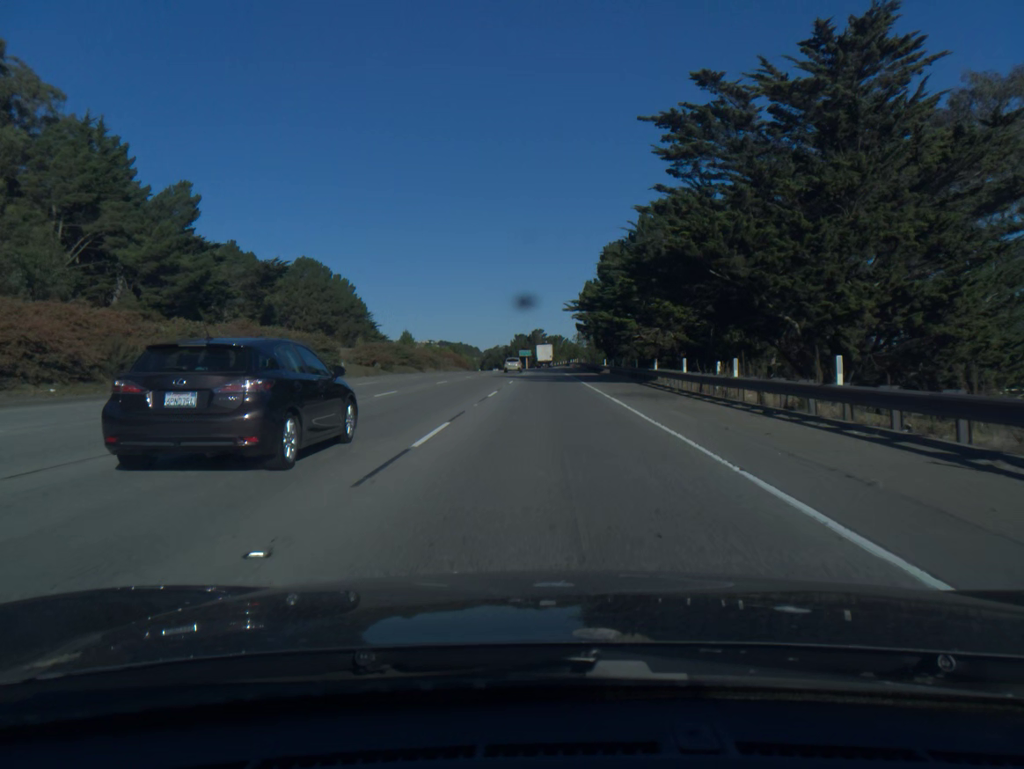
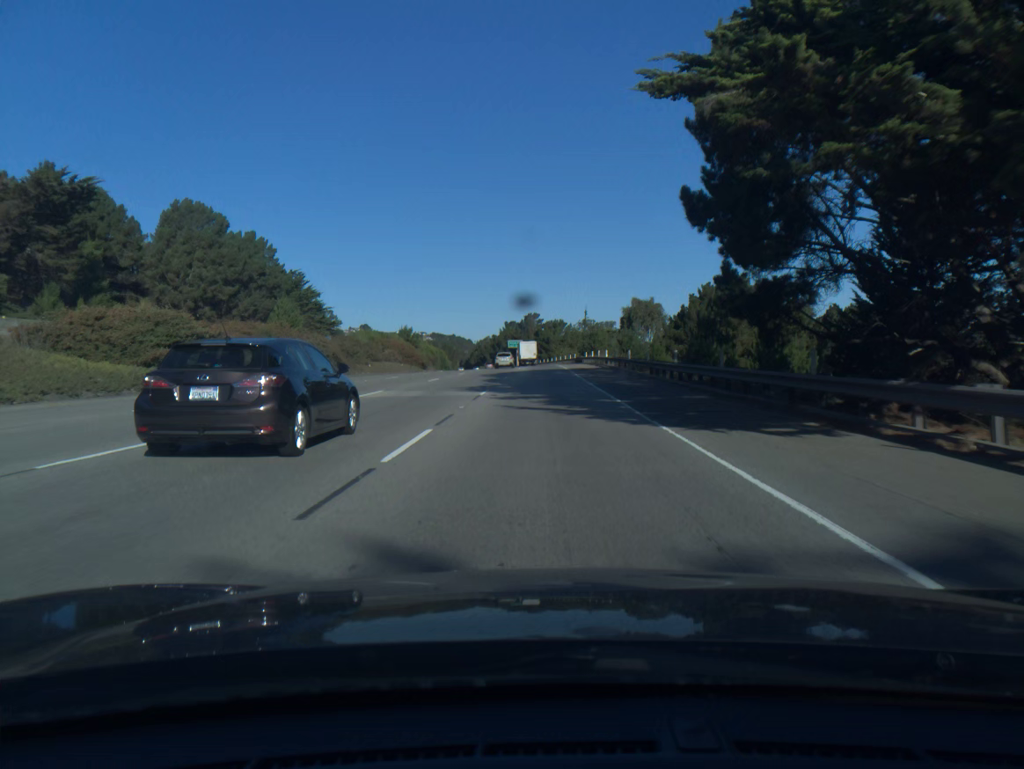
(+0.2, +60.0) m; 0°
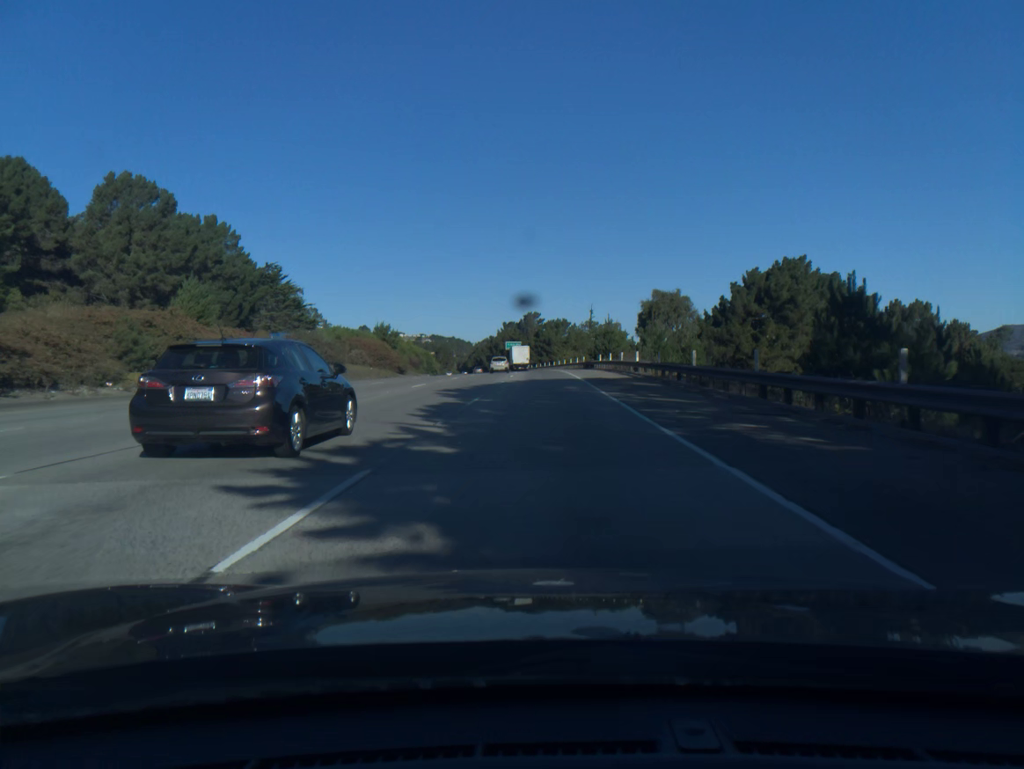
(0.0, +19.0) m; 0°
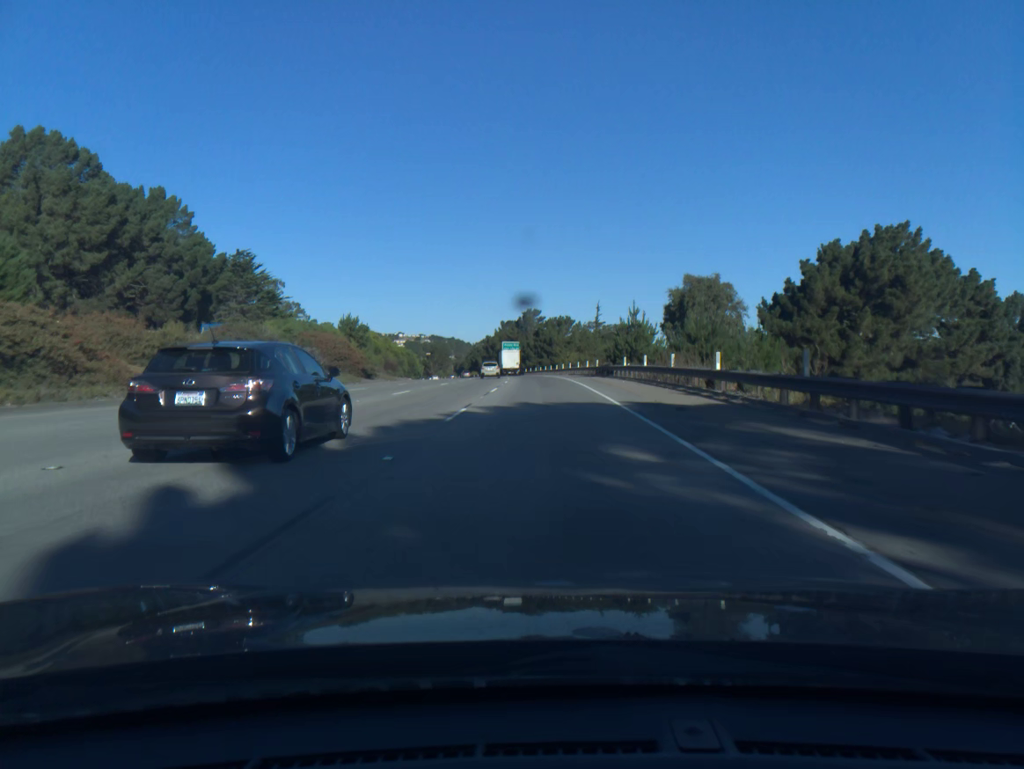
(0.0, +19.0) m; 0°
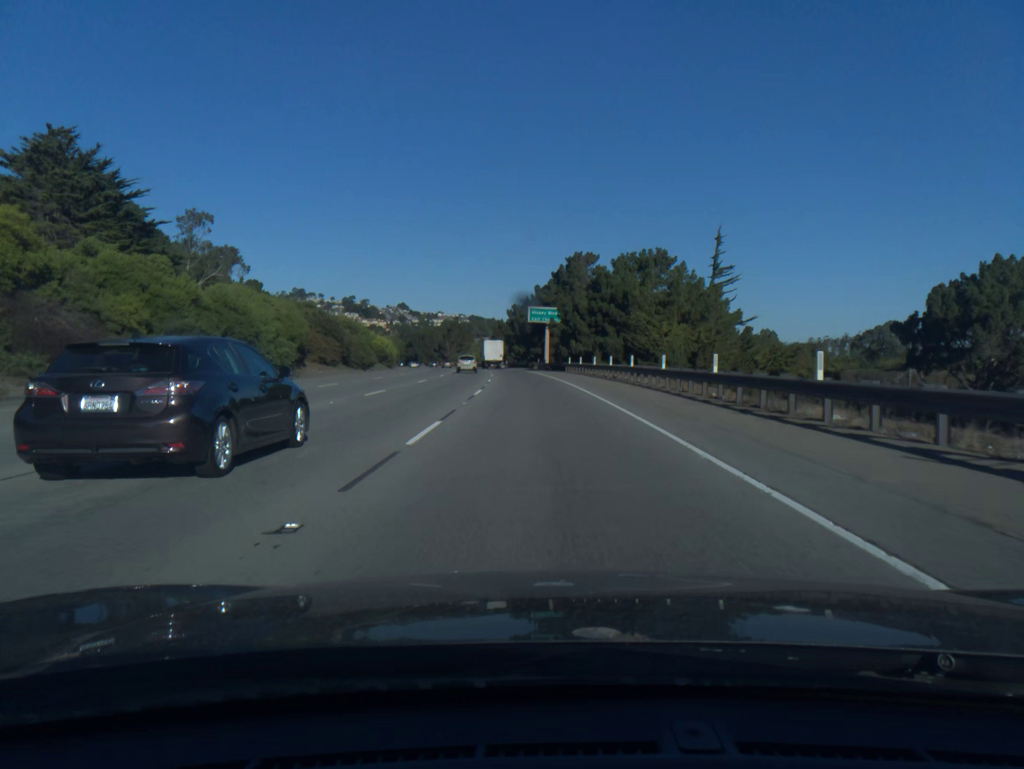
(-1.4, +77.3) m; -3°
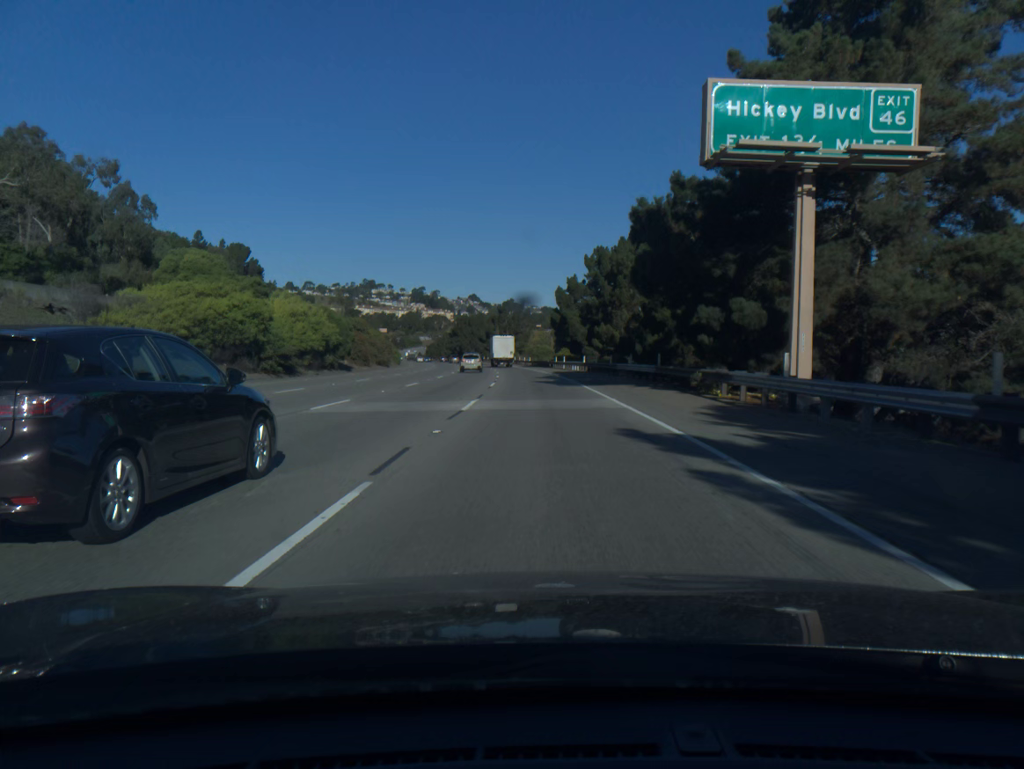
(-3.7, +80.6) m; -5°
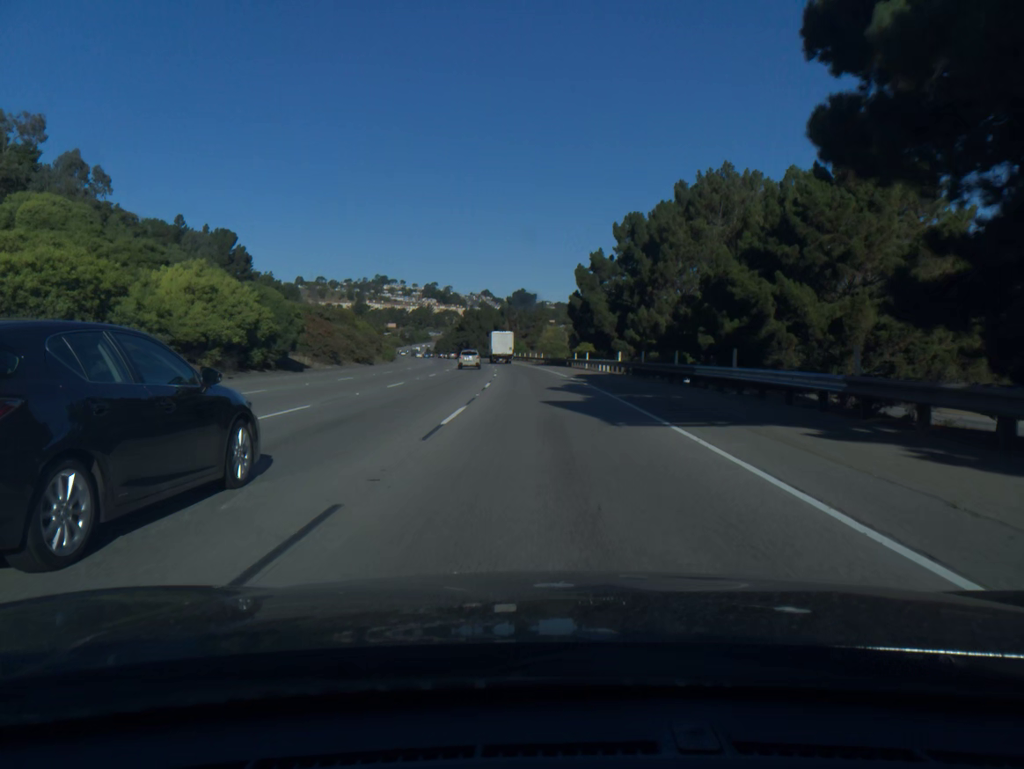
(-0.2, +18.9) m; -1°
